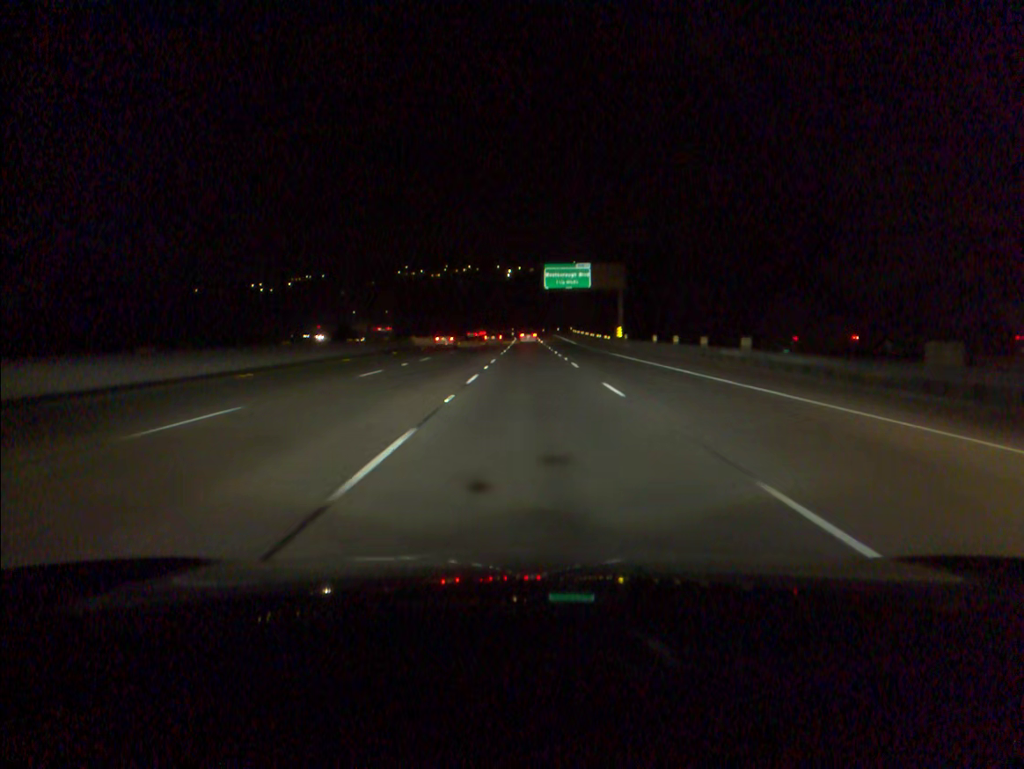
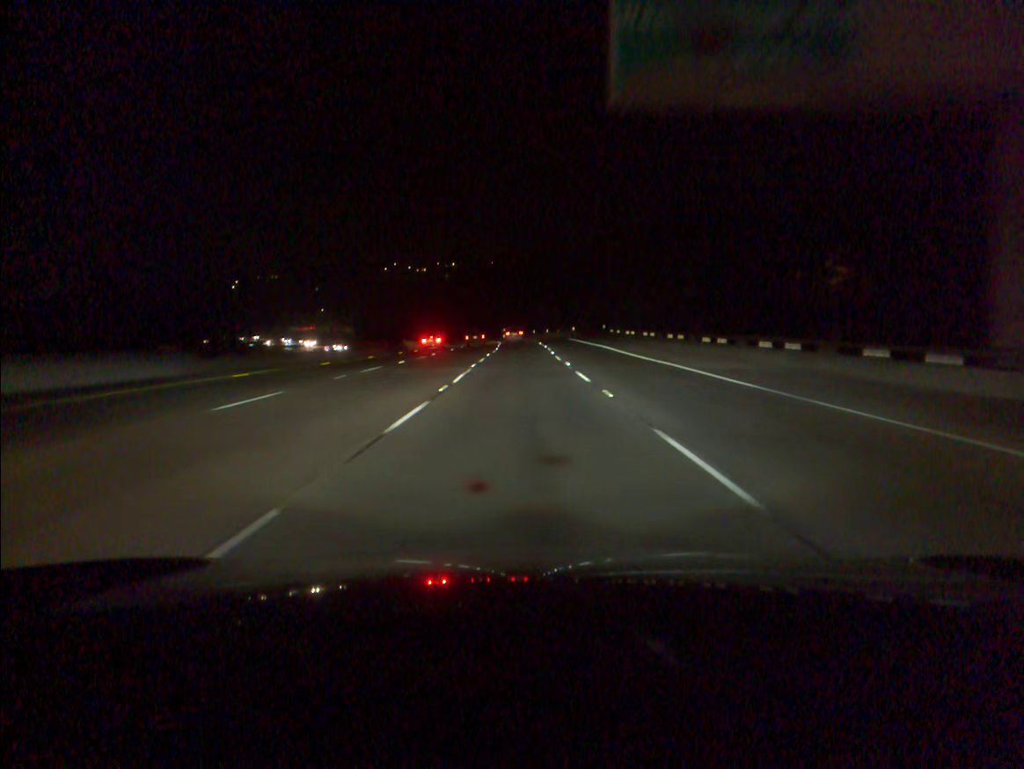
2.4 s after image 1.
(+0.4, +69.1) m; 0°
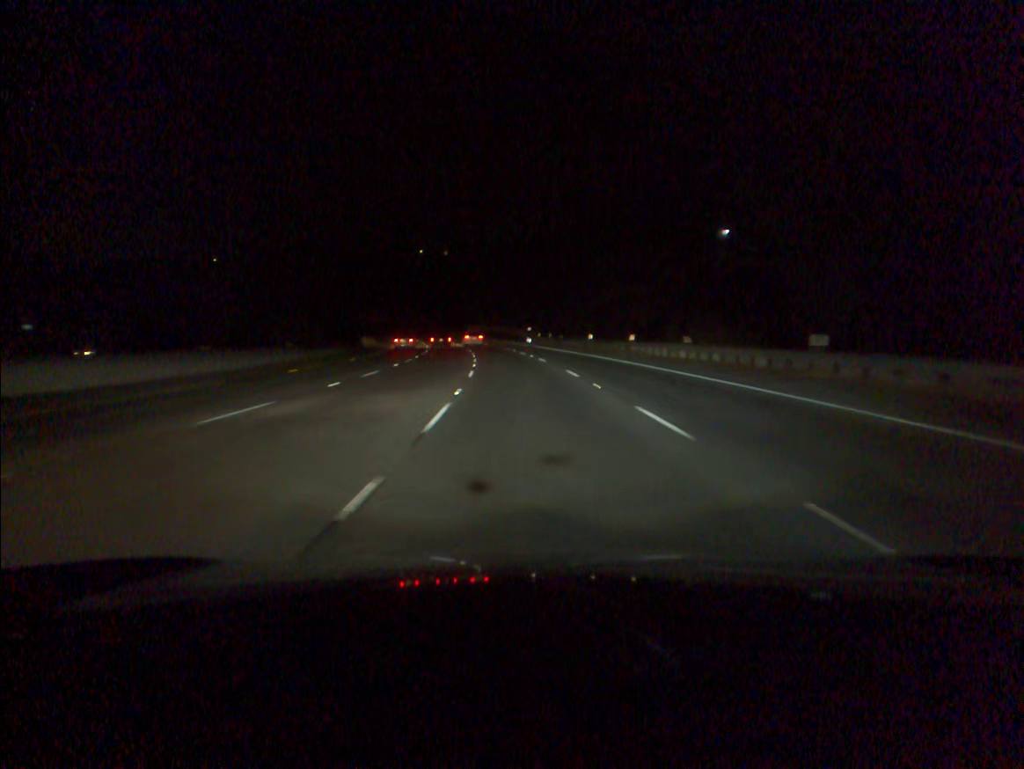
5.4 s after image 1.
(-1.2, +85.7) m; -2°
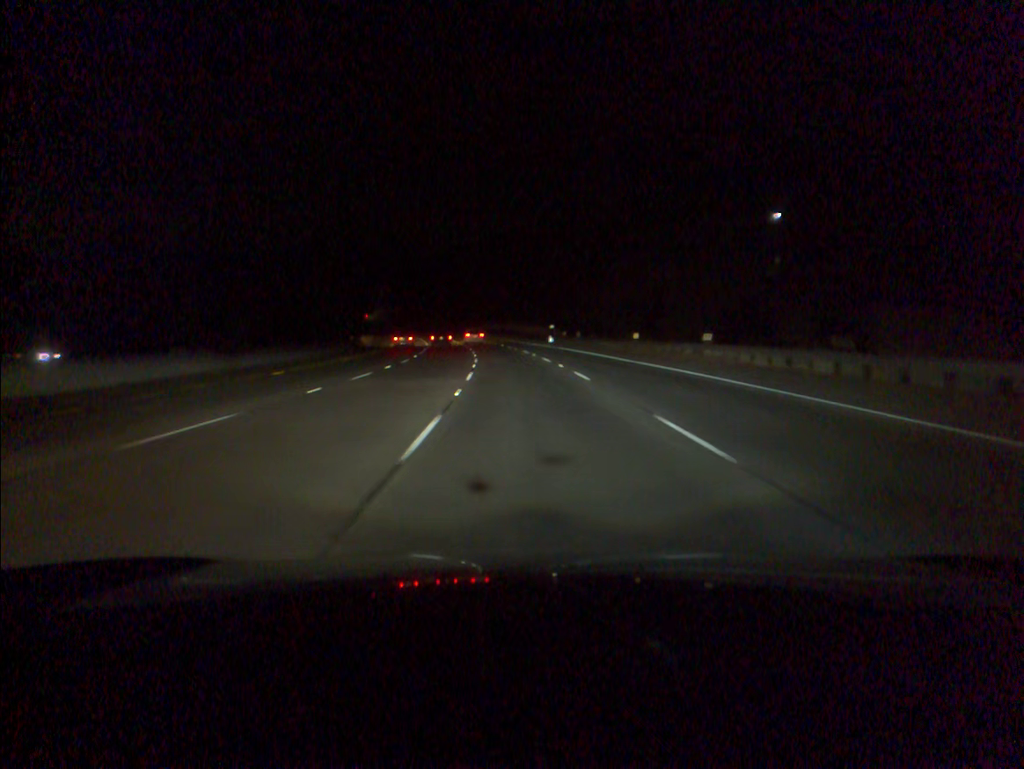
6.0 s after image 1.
(-0.2, +17.1) m; -1°
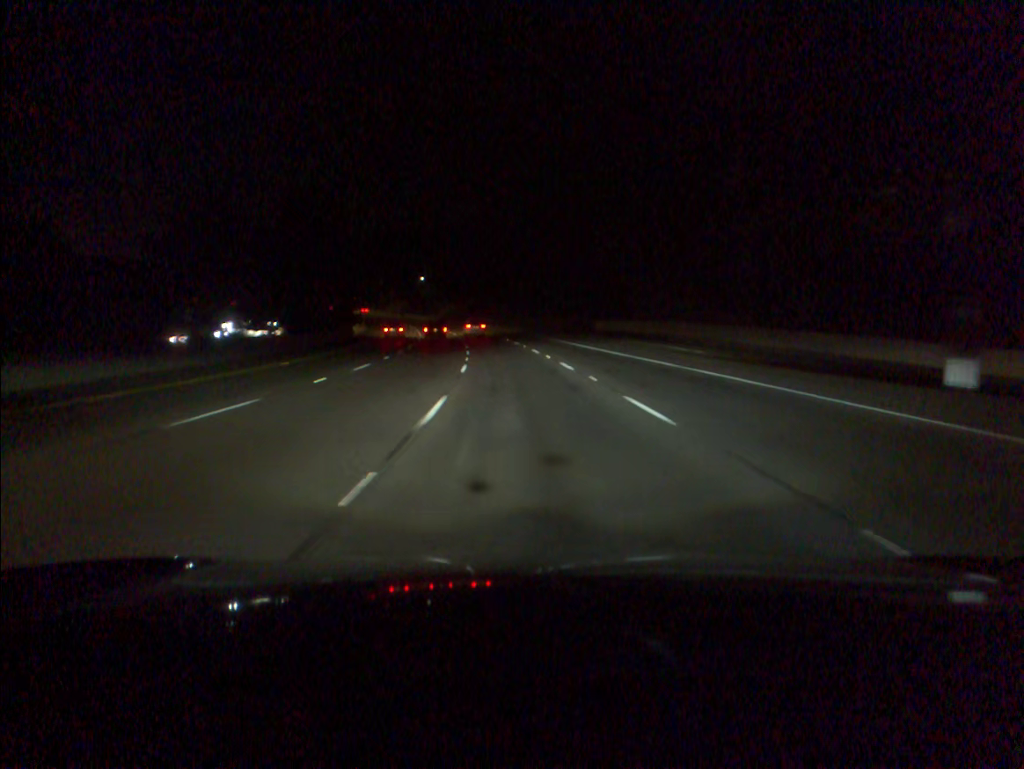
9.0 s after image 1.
(-5.4, +86.0) m; -7°
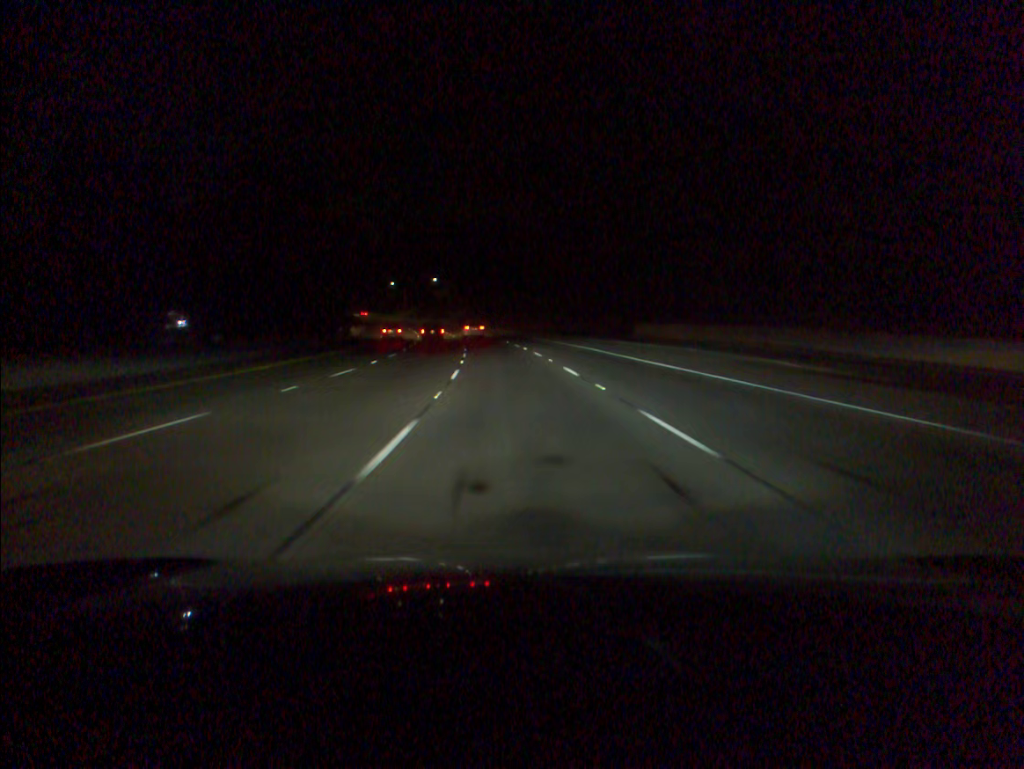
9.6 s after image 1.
(-0.2, +17.2) m; -1°
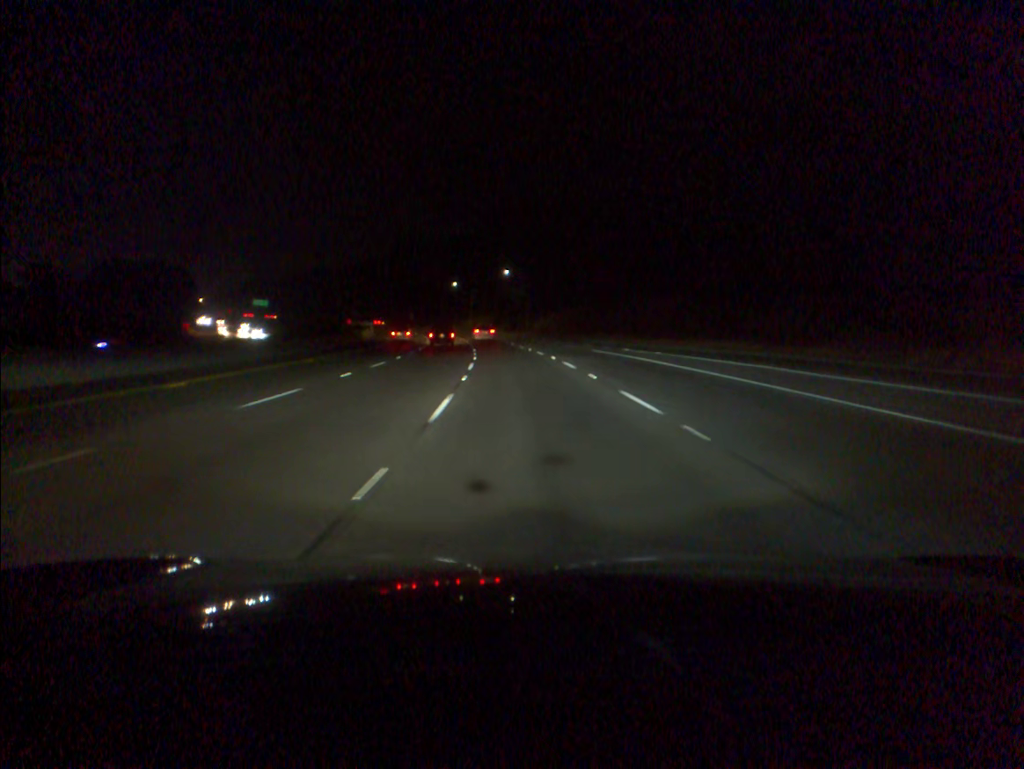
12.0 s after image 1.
(-4.3, +68.1) m; -7°
